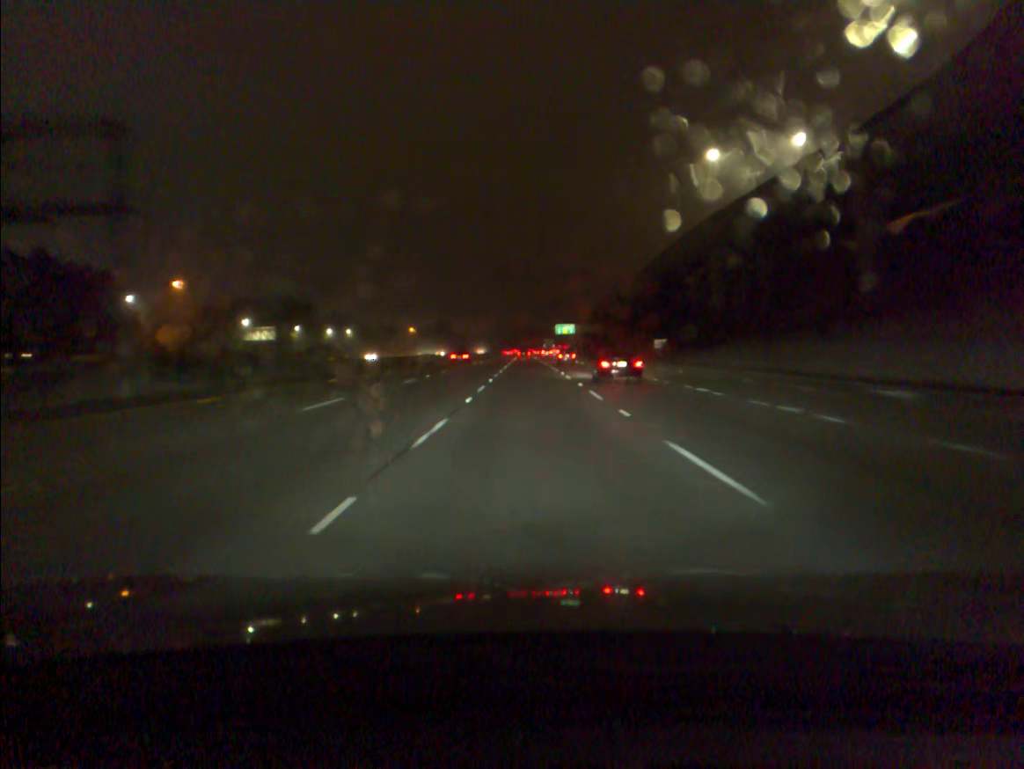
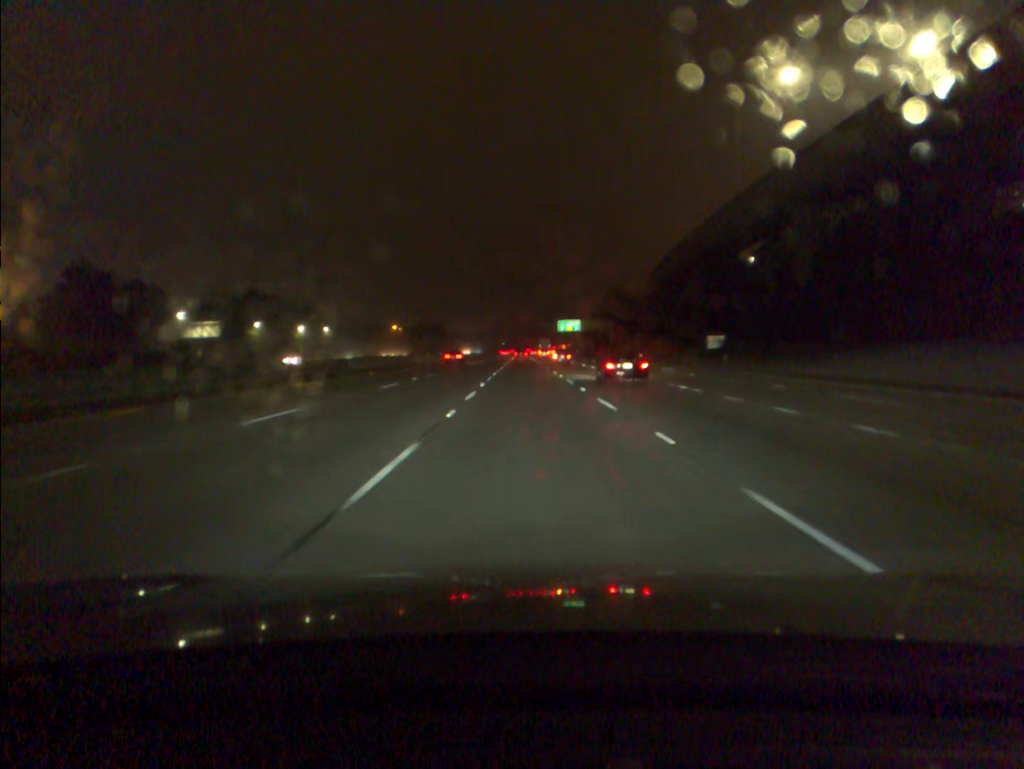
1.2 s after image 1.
(0.0, +33.2) m; 0°
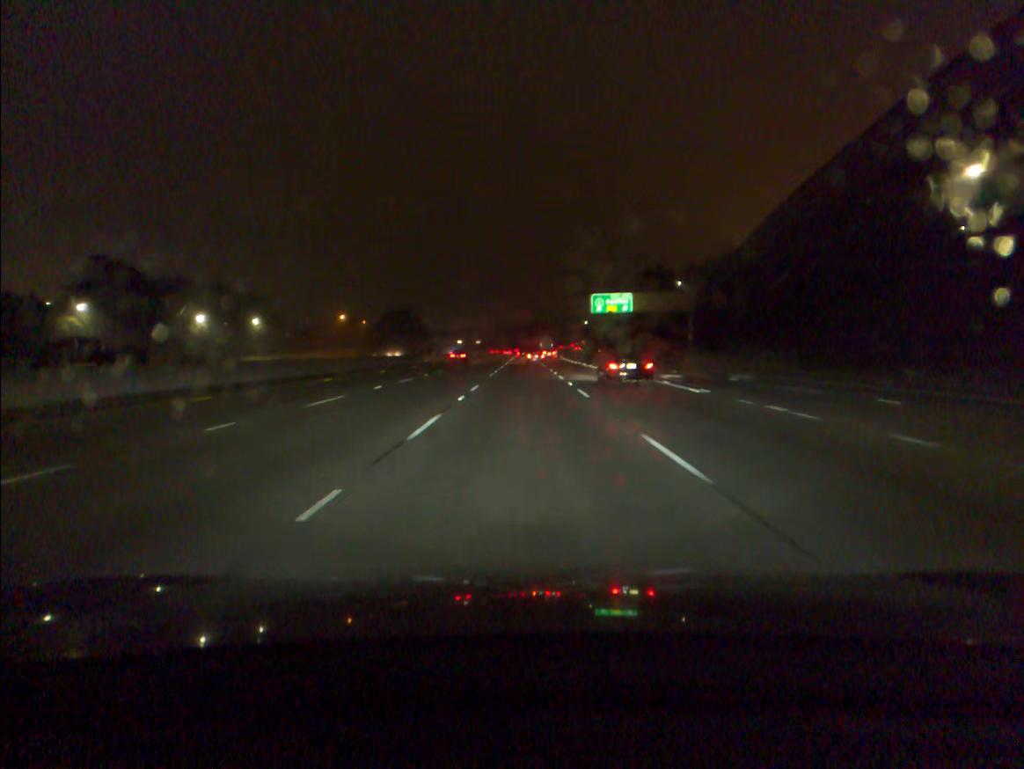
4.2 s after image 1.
(-0.1, +82.4) m; 0°
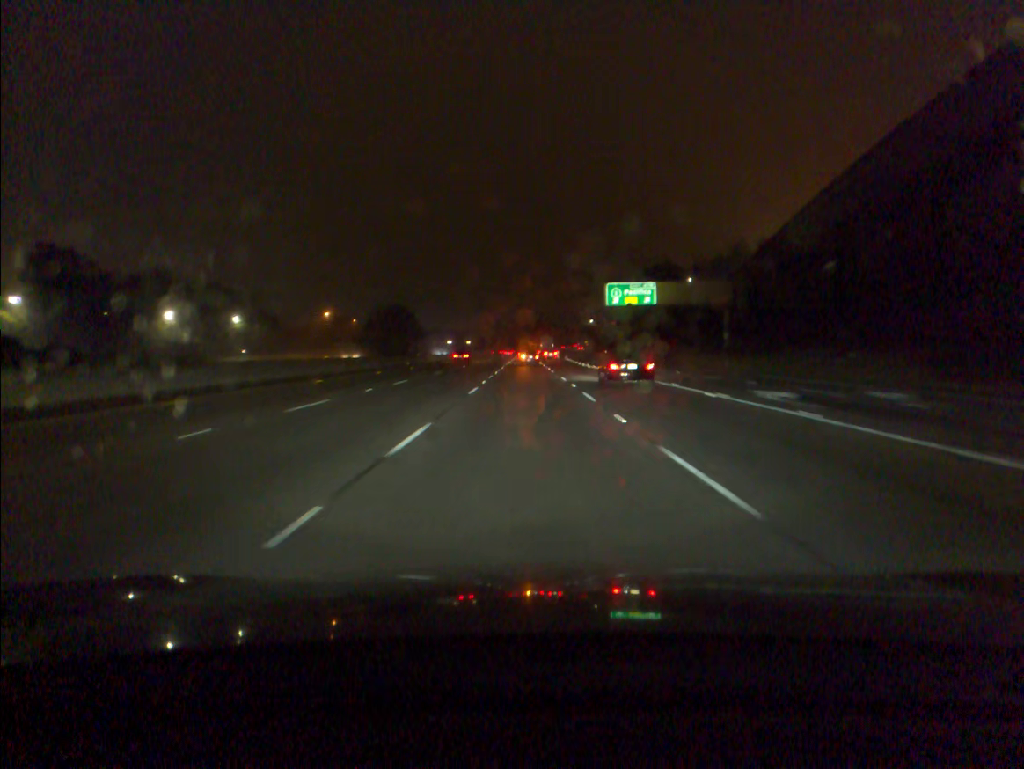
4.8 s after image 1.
(0.0, +16.4) m; 0°
